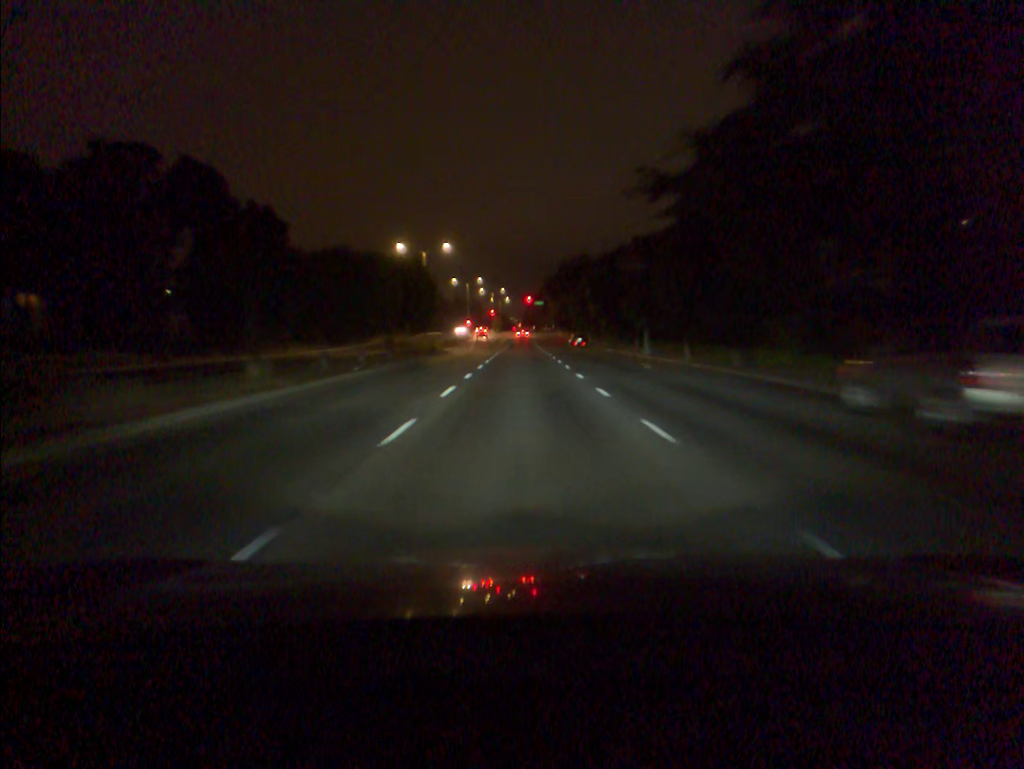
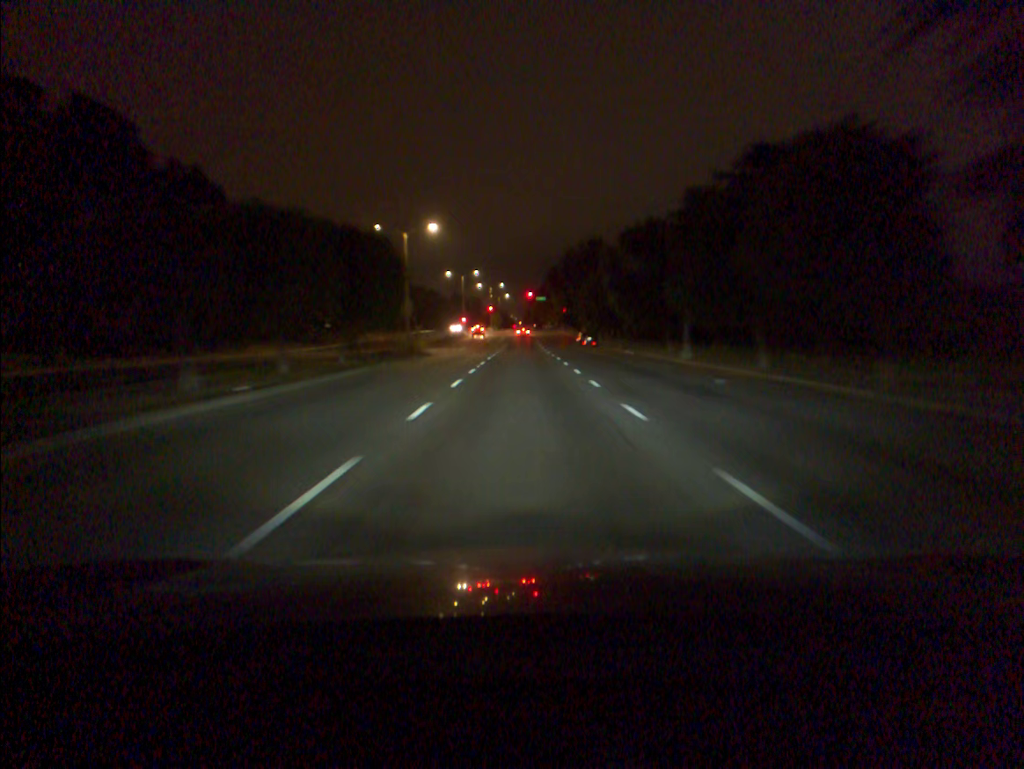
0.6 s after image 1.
(0.0, +12.2) m; 0°
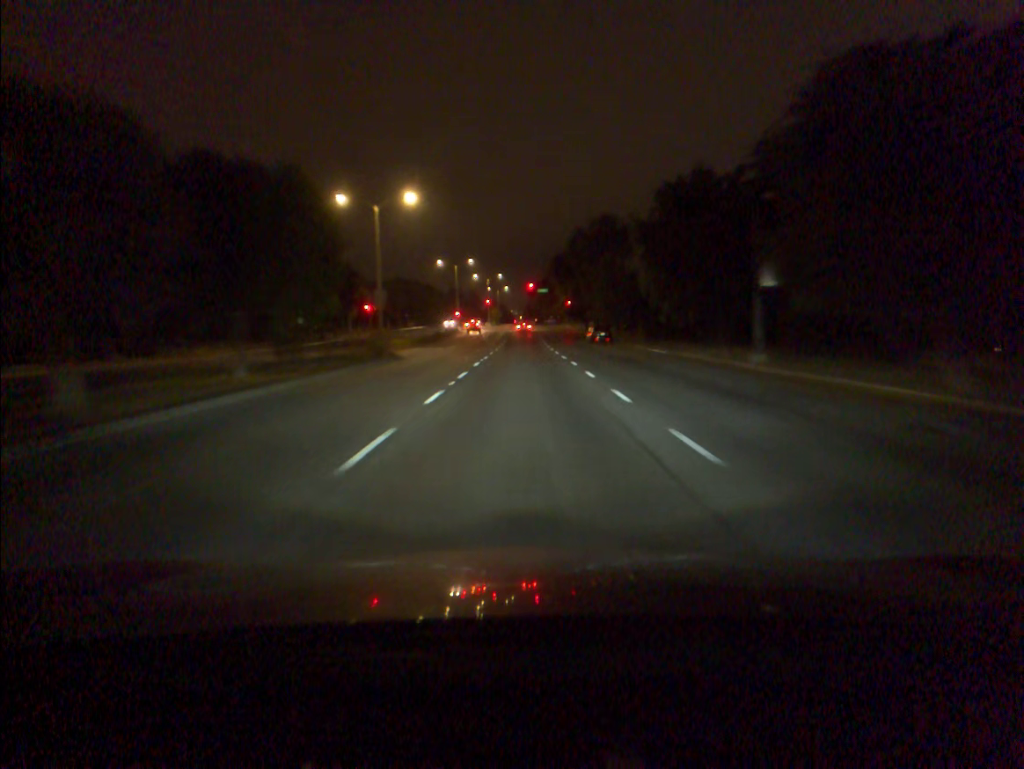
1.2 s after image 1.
(0.0, +12.0) m; 0°
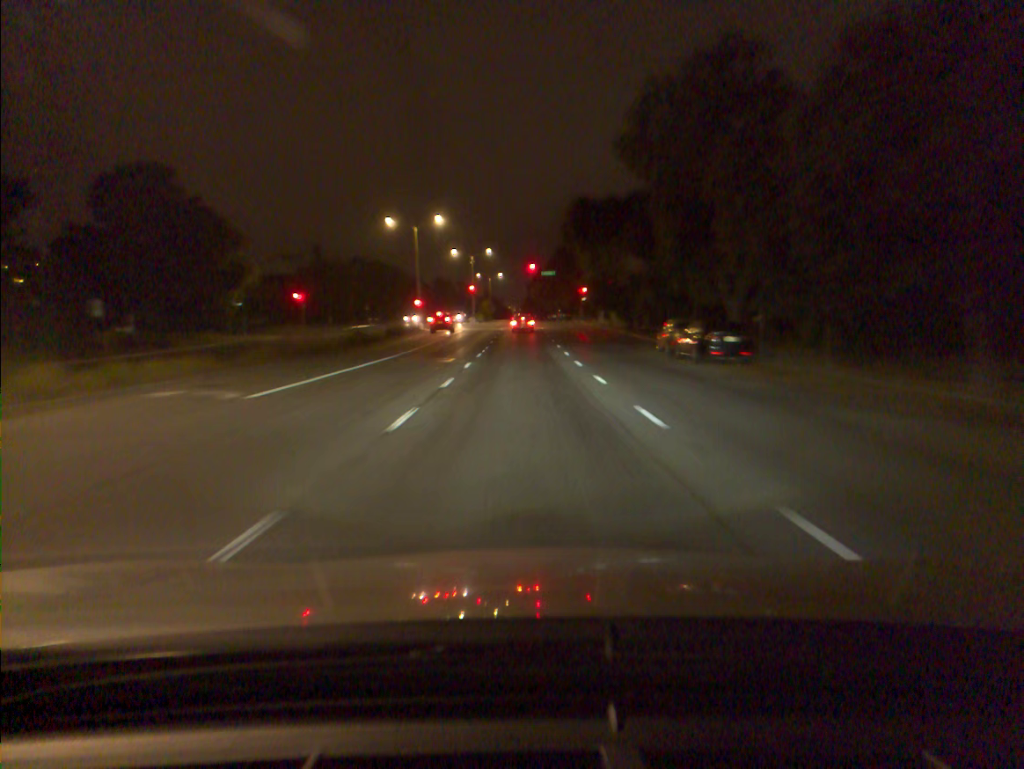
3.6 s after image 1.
(+0.2, +40.3) m; 0°
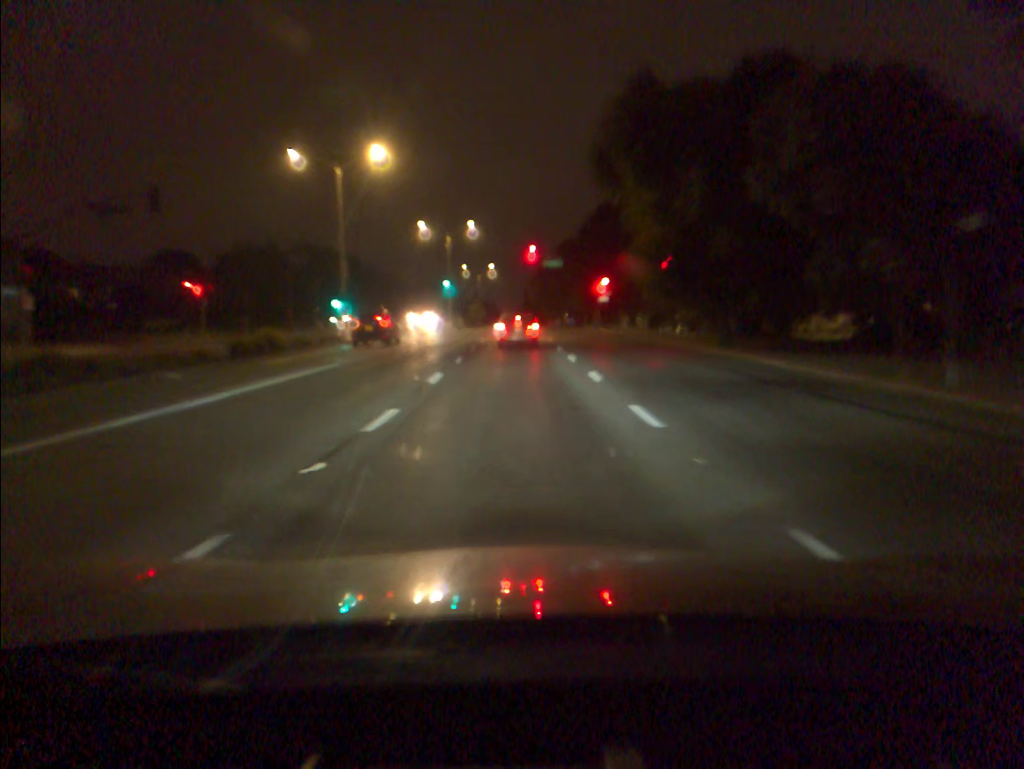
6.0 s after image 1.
(+0.1, +29.7) m; 0°
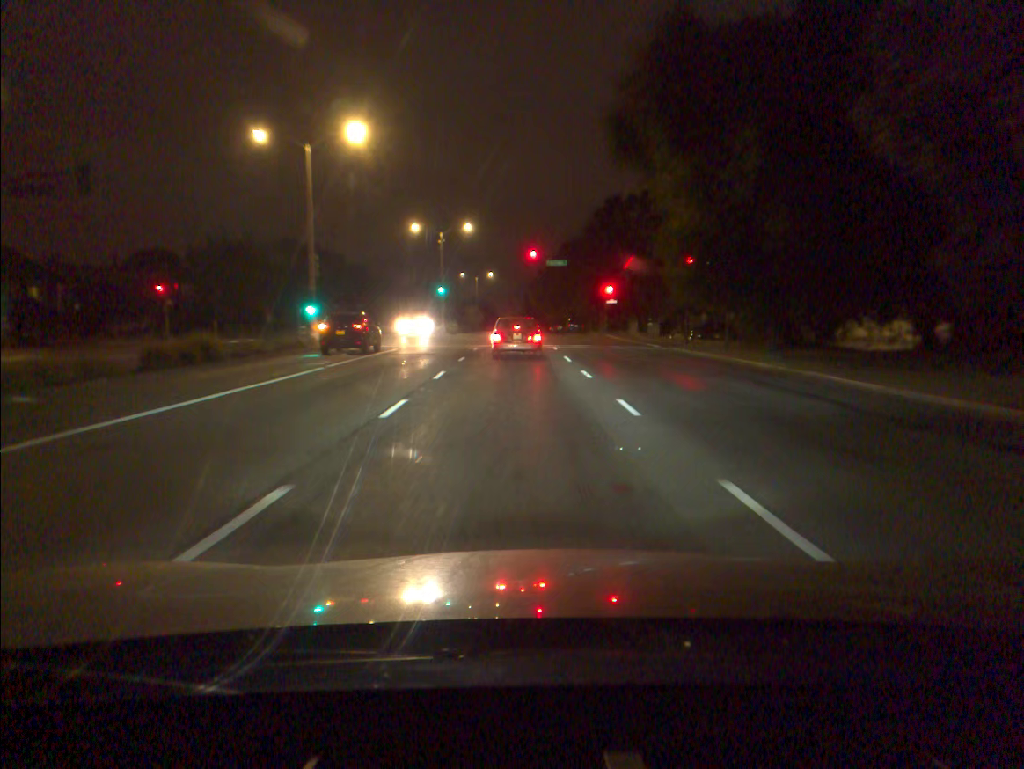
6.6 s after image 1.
(0.0, +5.5) m; 0°
